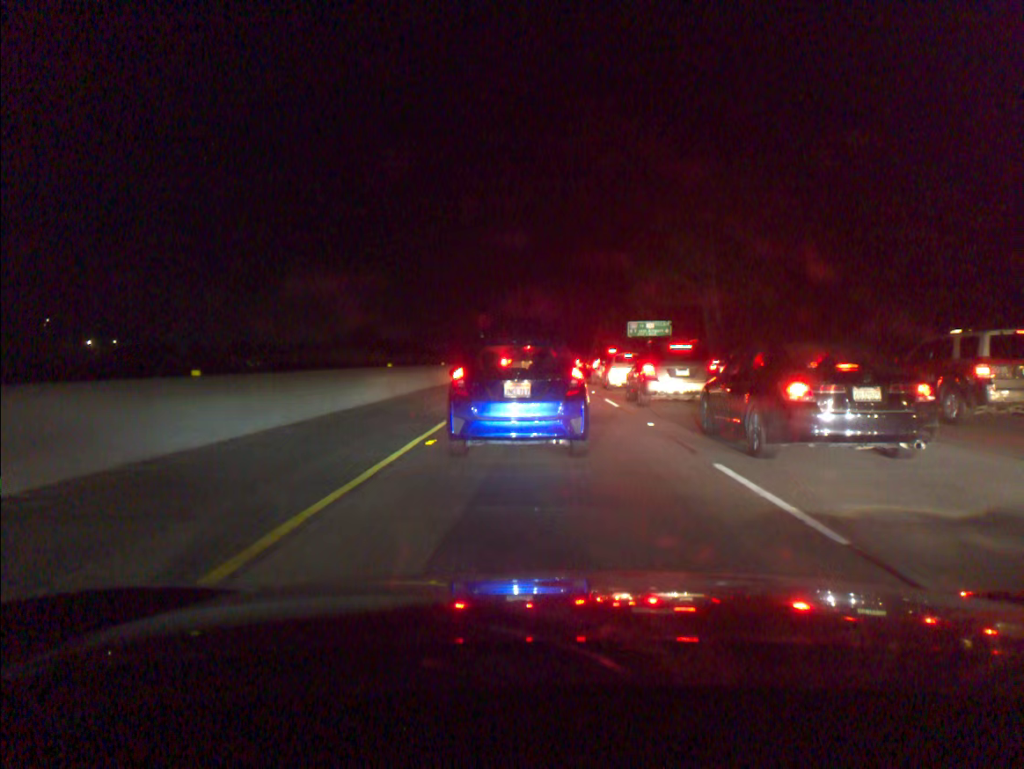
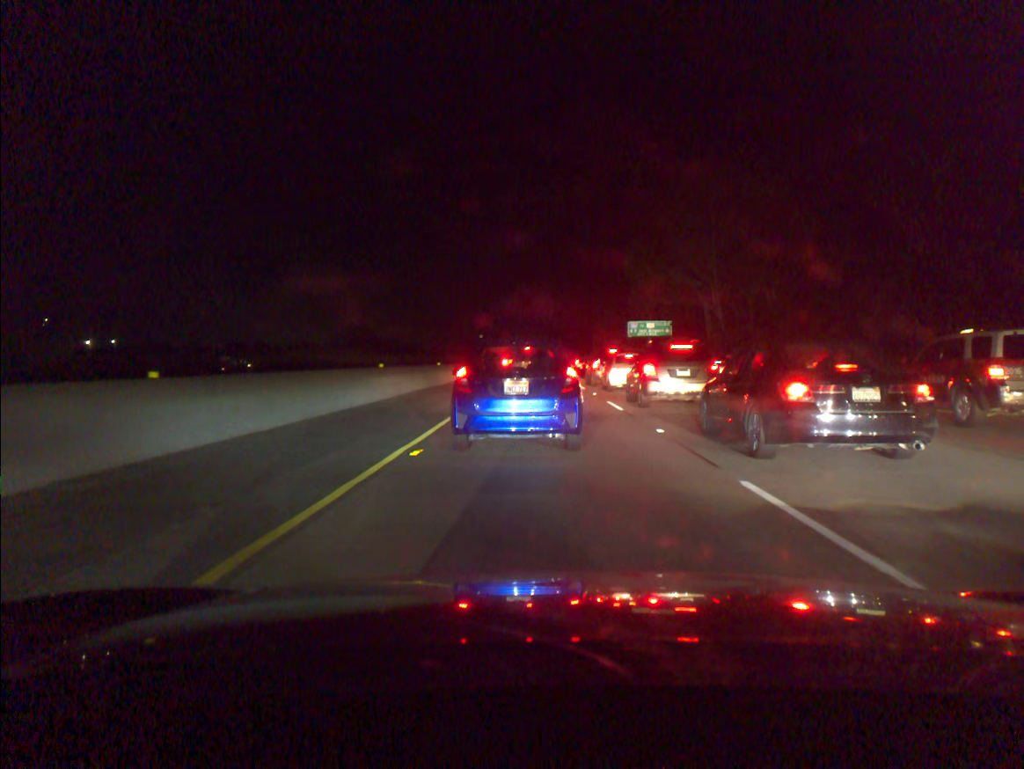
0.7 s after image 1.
(0.0, +1.2) m; +1°
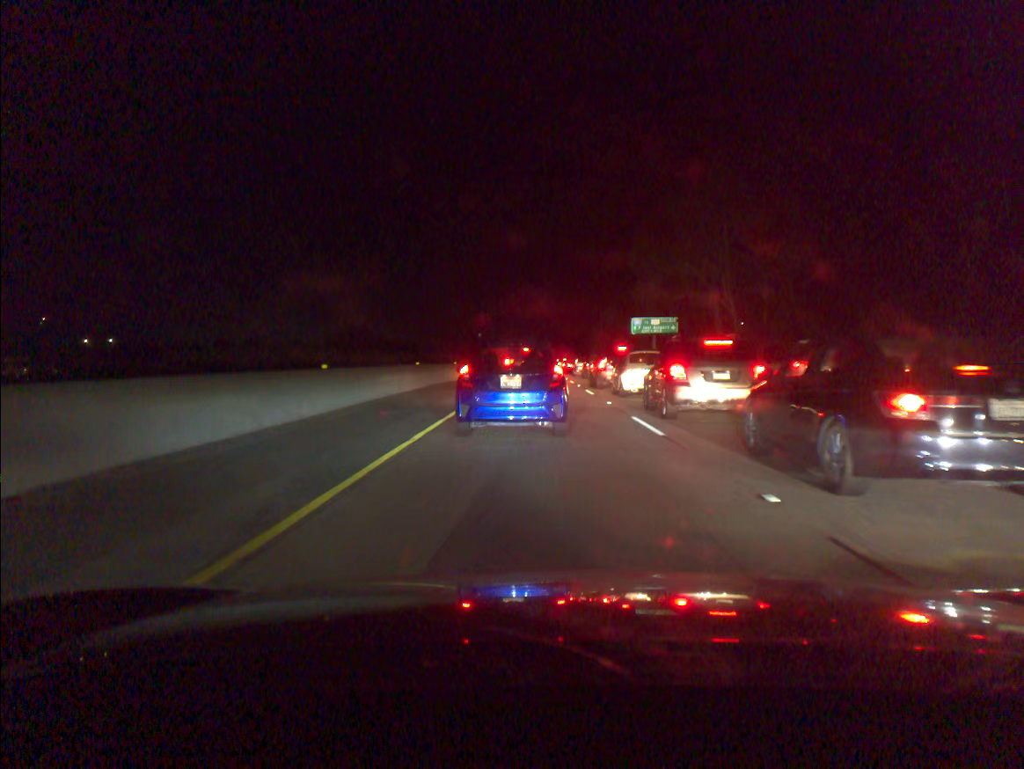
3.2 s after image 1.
(+0.1, +6.2) m; +1°
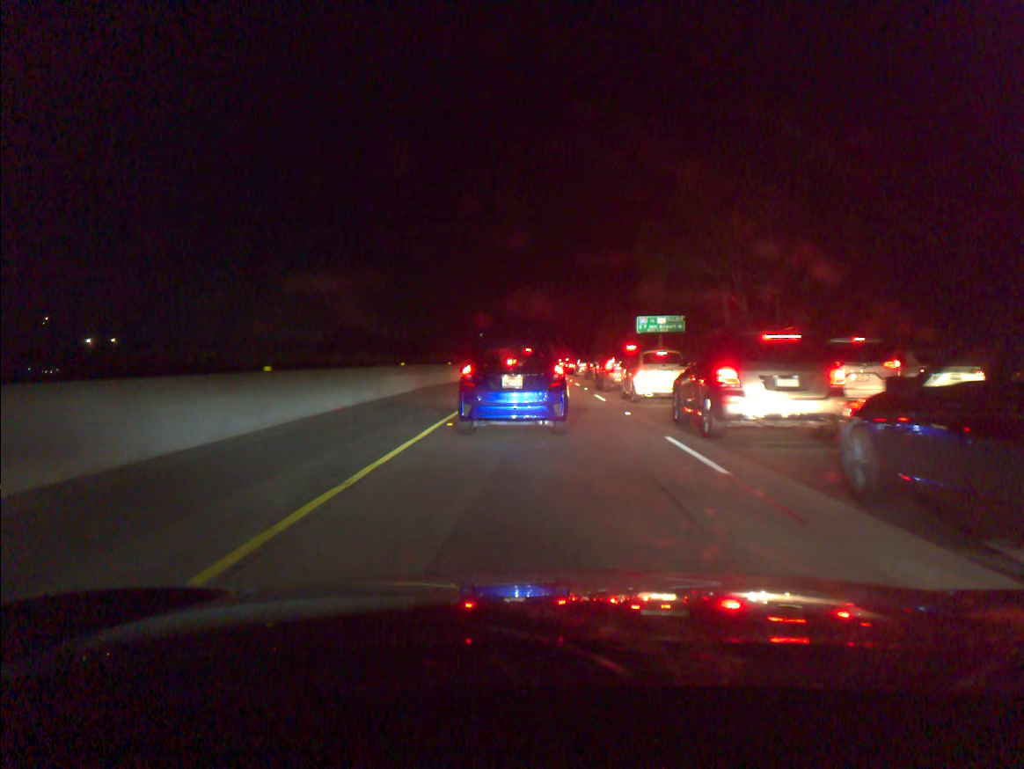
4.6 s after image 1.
(0.0, +4.0) m; -1°
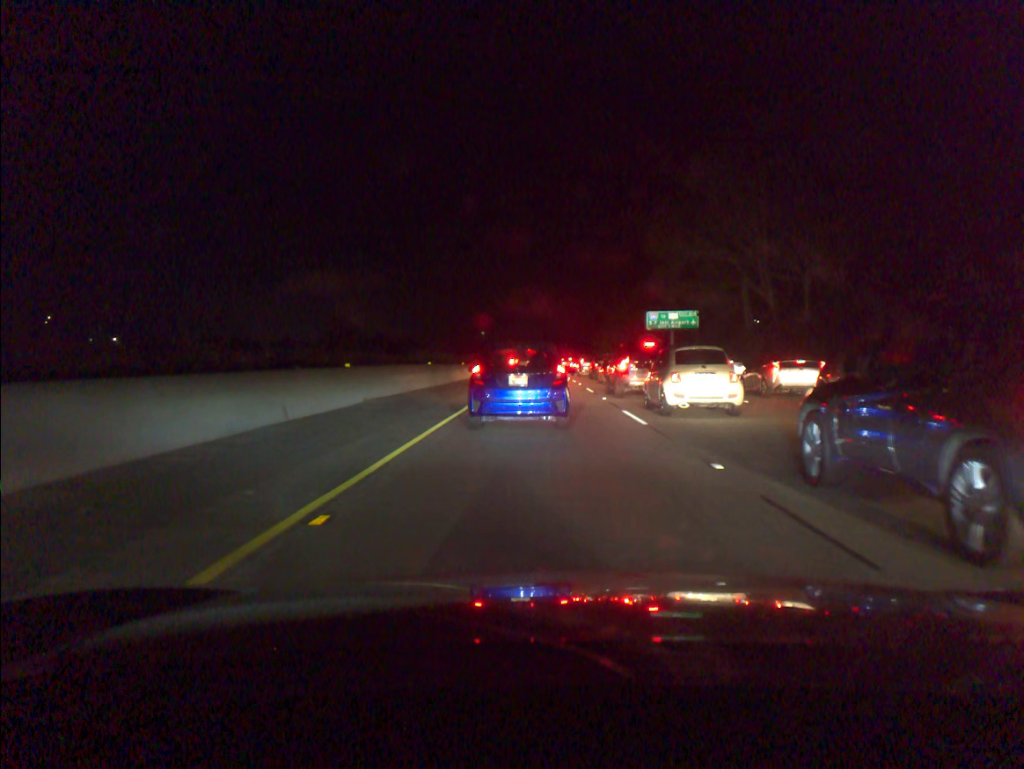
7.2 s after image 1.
(0.0, +8.5) m; 0°
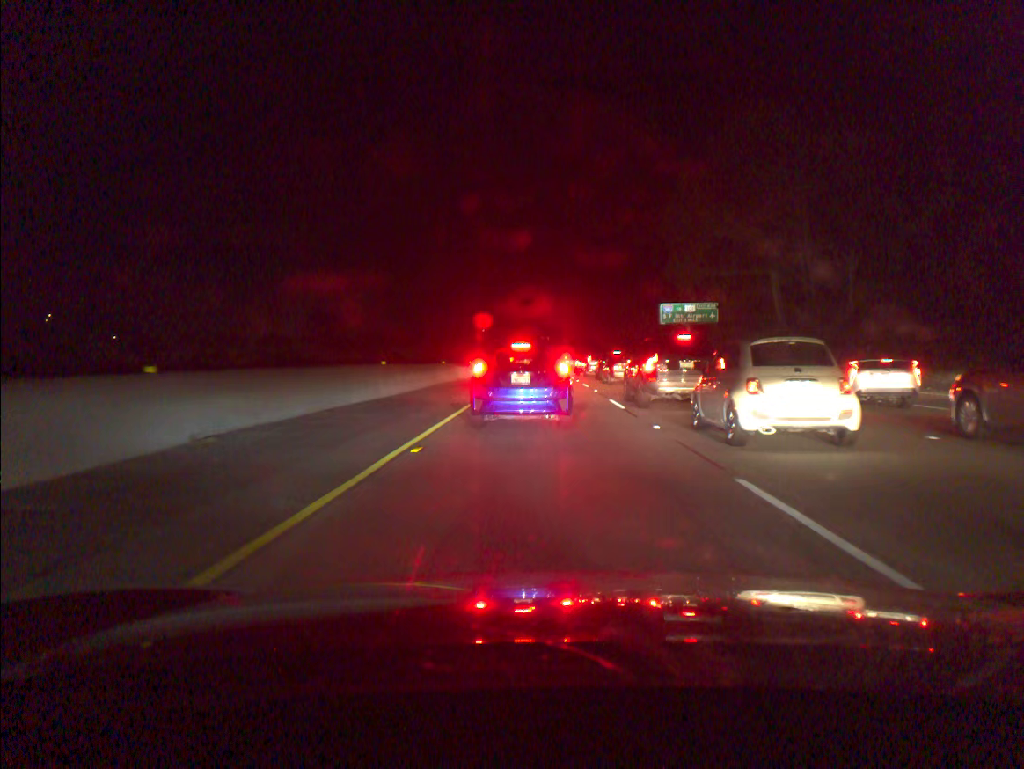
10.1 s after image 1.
(0.0, +10.4) m; 0°
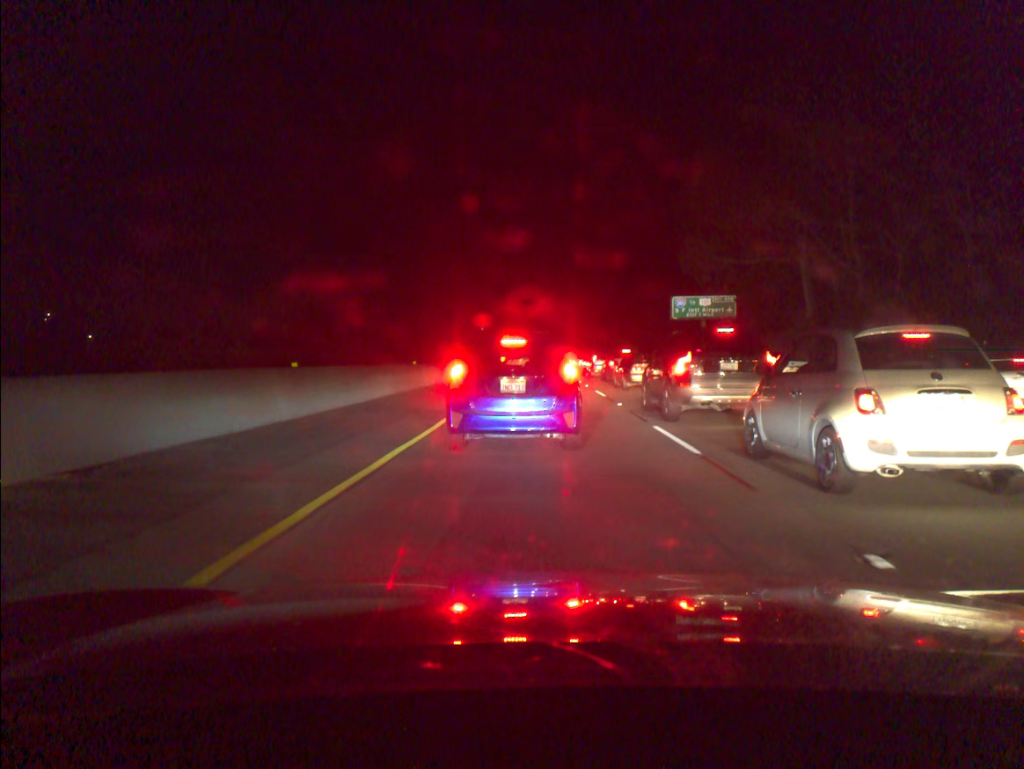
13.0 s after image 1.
(0.0, +8.9) m; -1°
